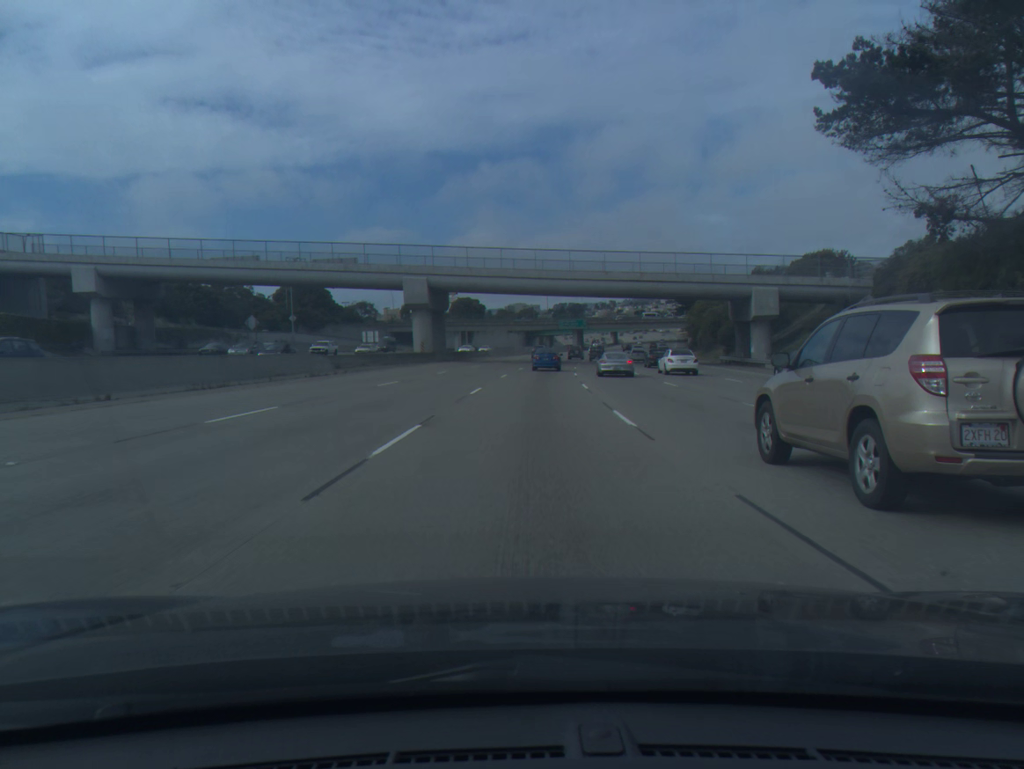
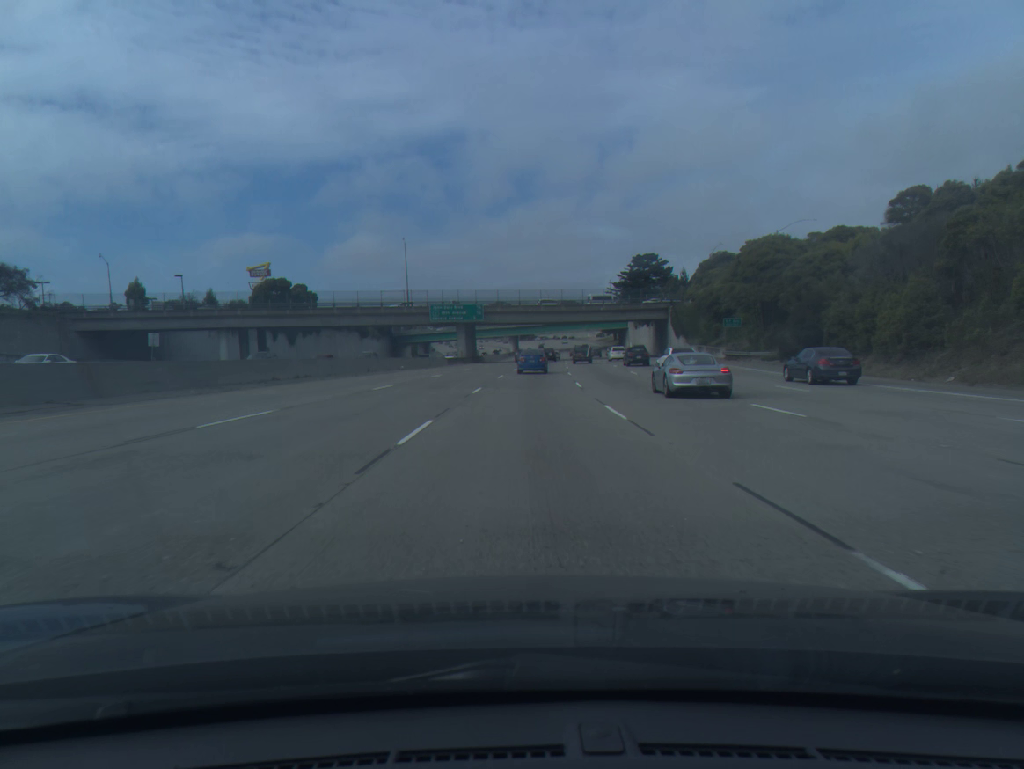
(+6.3, +98.5) m; +8°
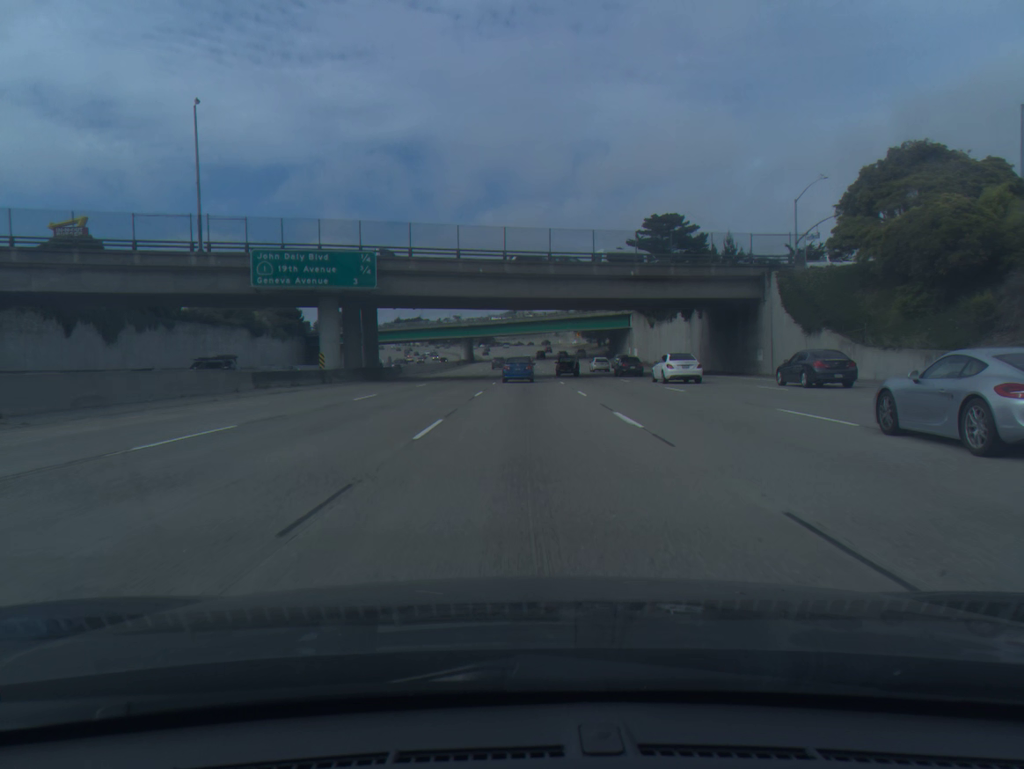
(+1.8, +59.6) m; +3°
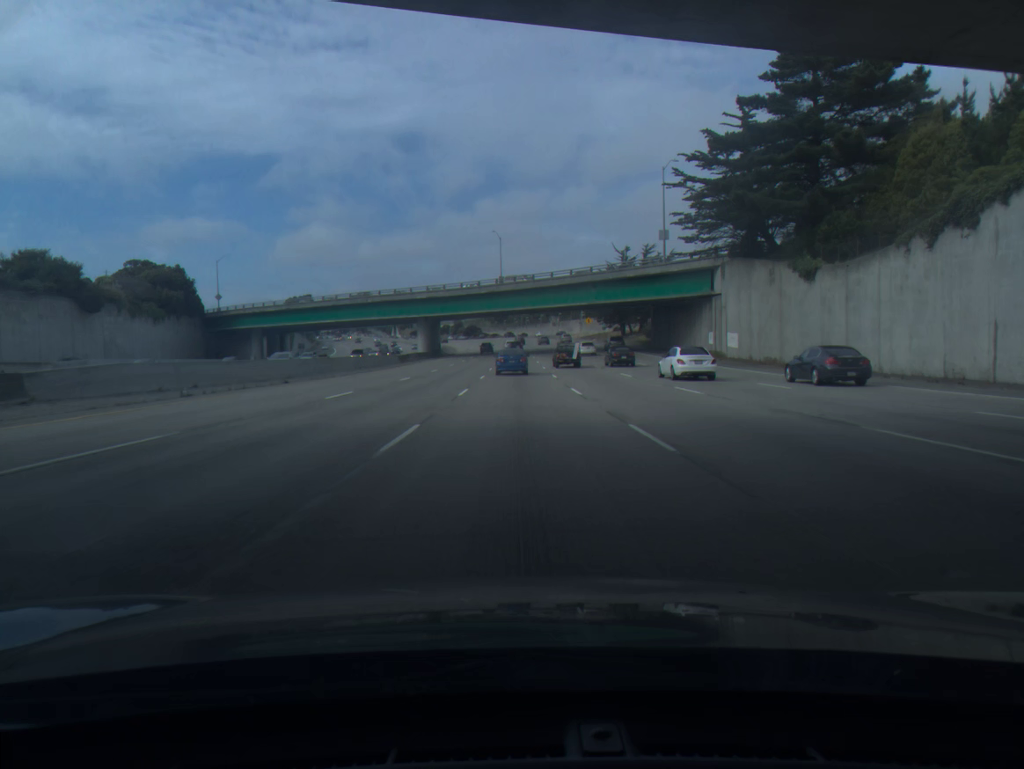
(+0.6, +59.3) m; +1°
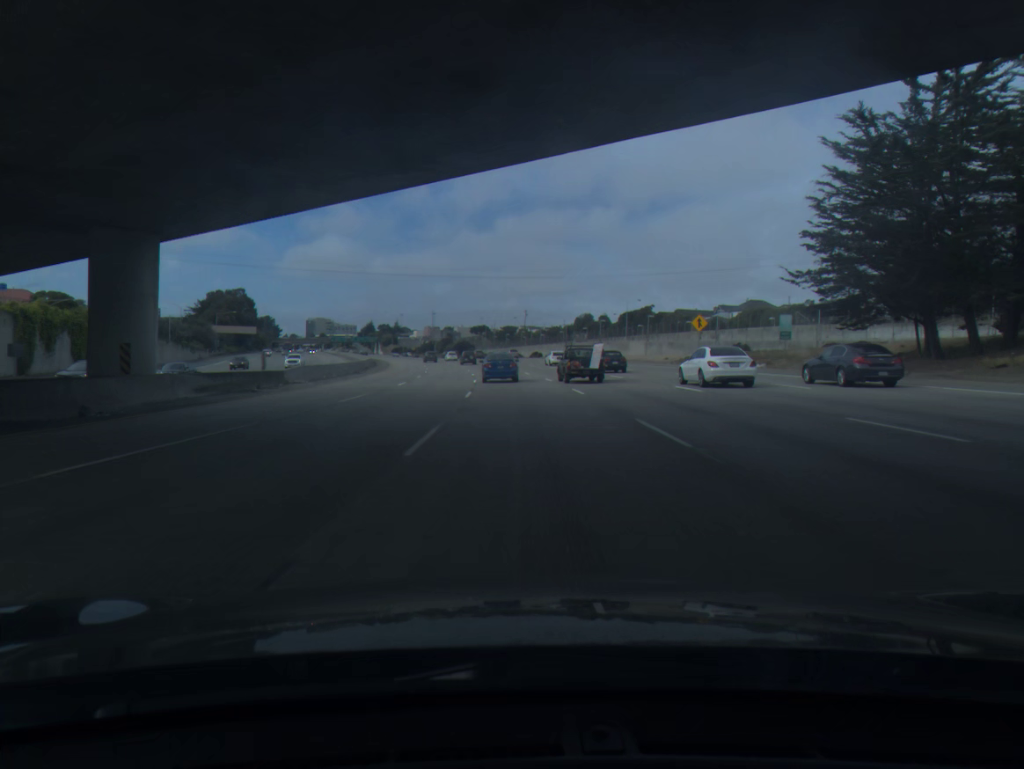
(-0.6, +98.9) m; 0°
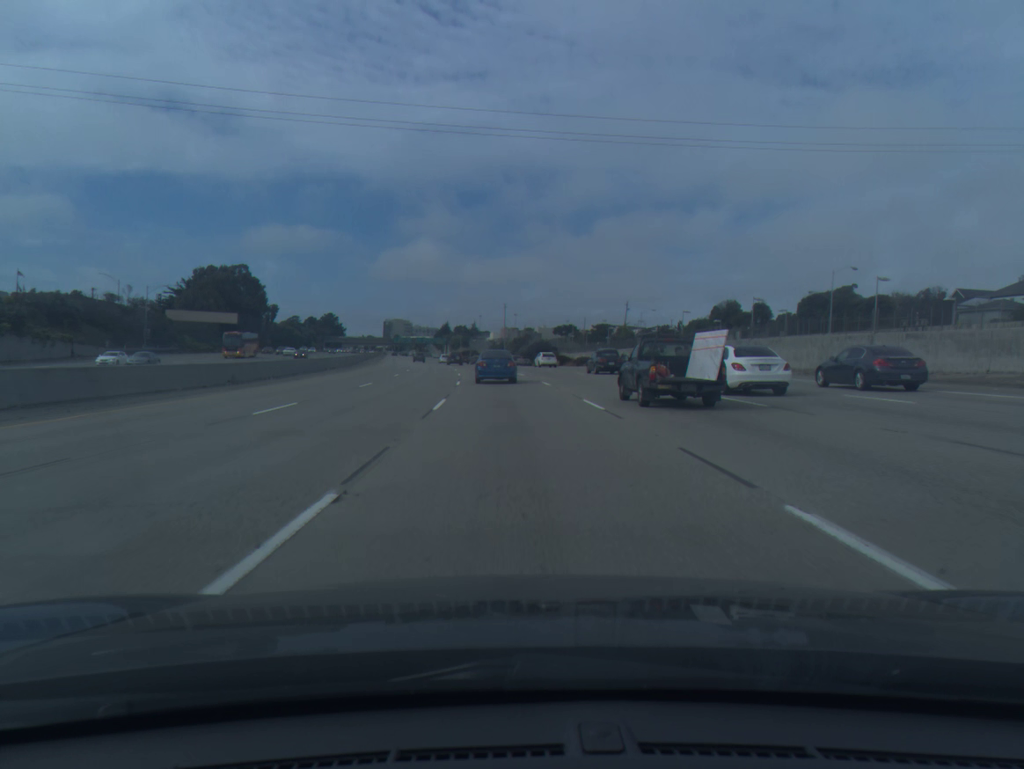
(-3.6, +78.1) m; -6°
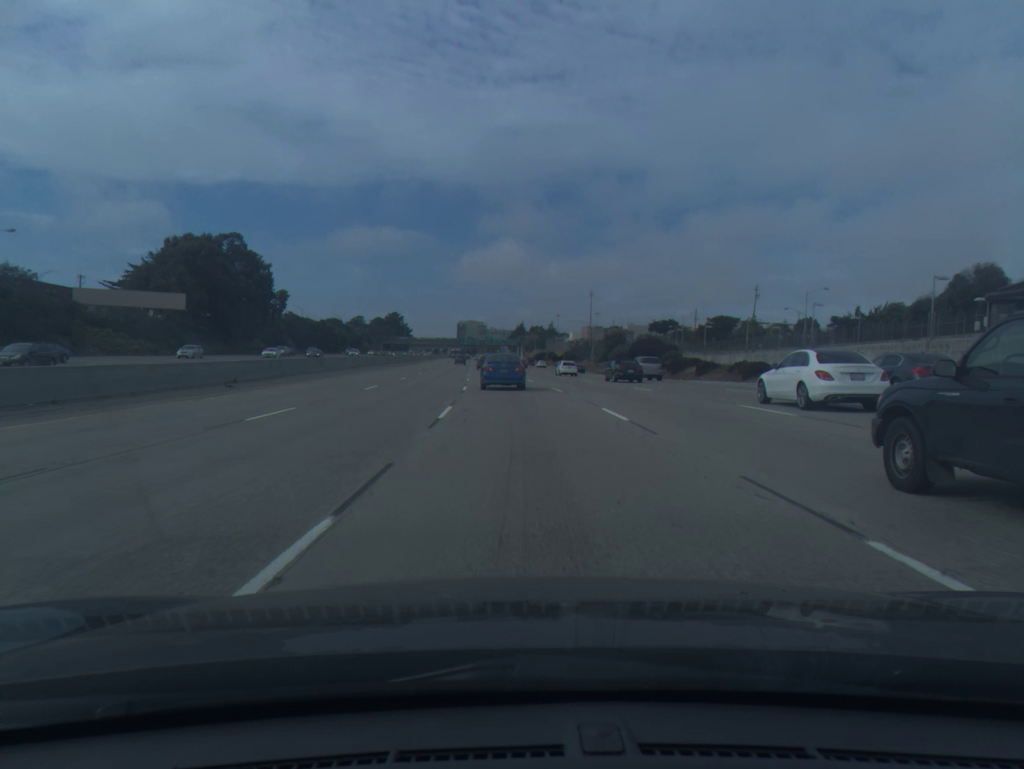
(-3.2, +58.3) m; -6°
